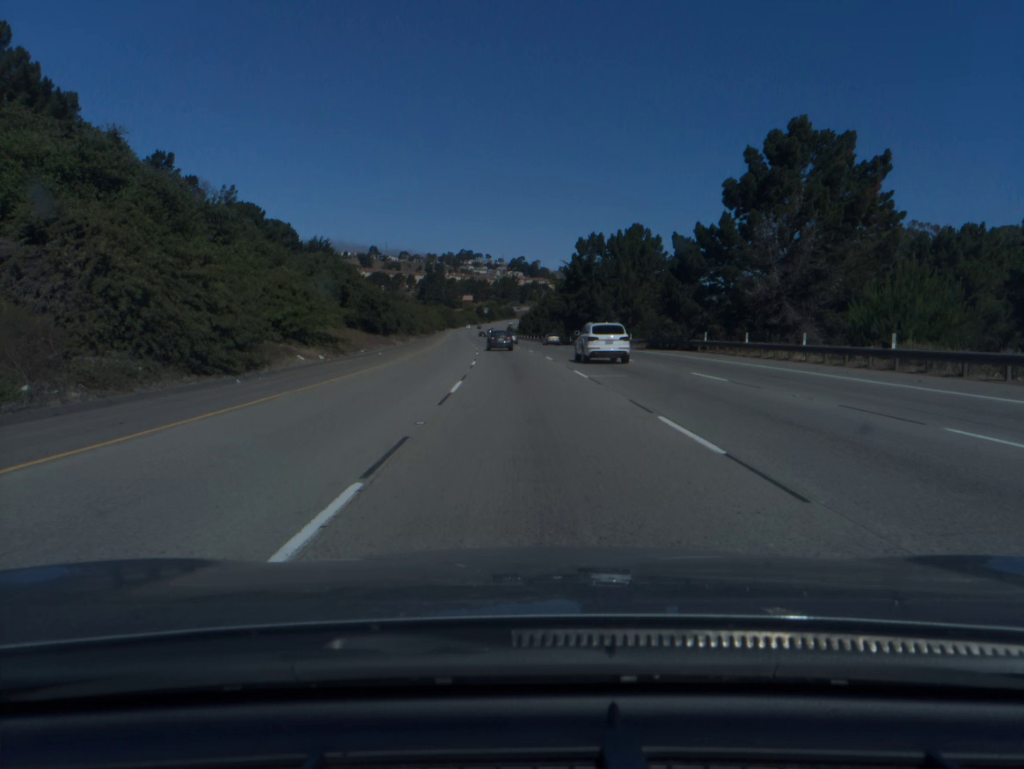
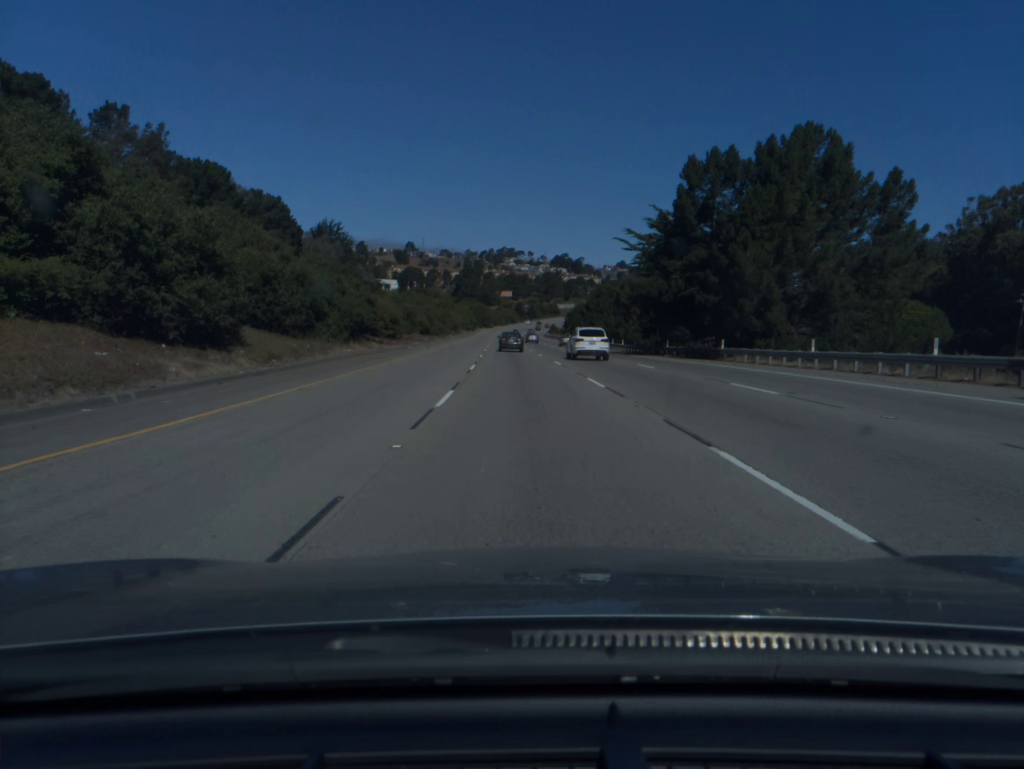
(-1.2, +47.4) m; -3°
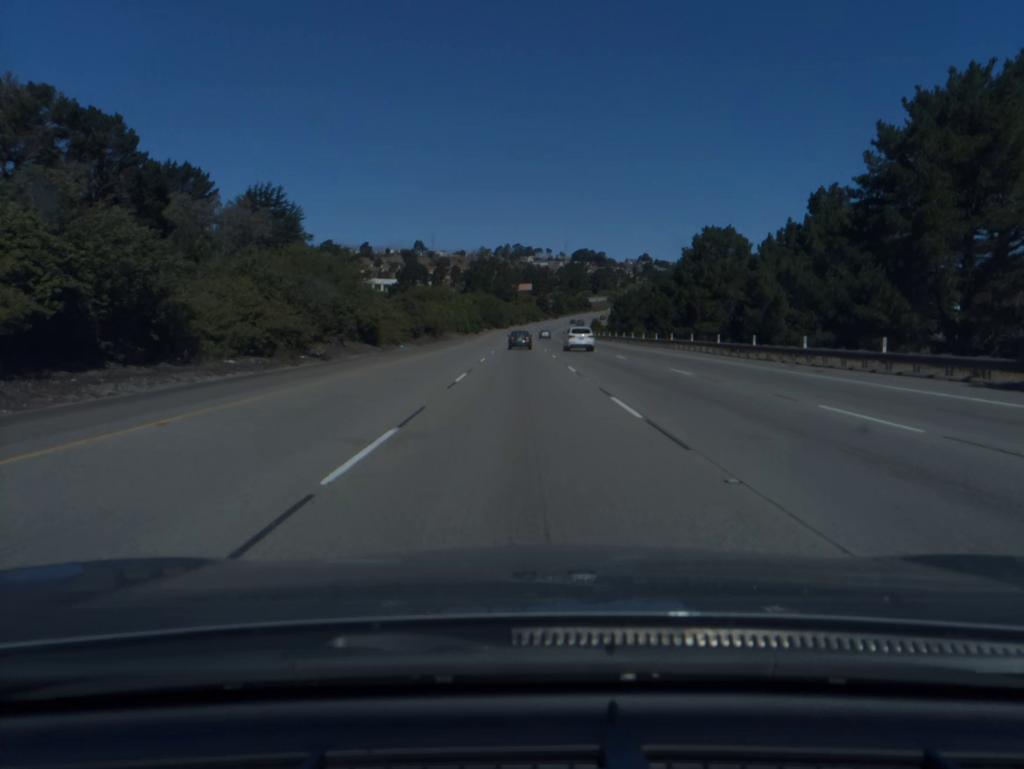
(-1.7, +80.2) m; -1°
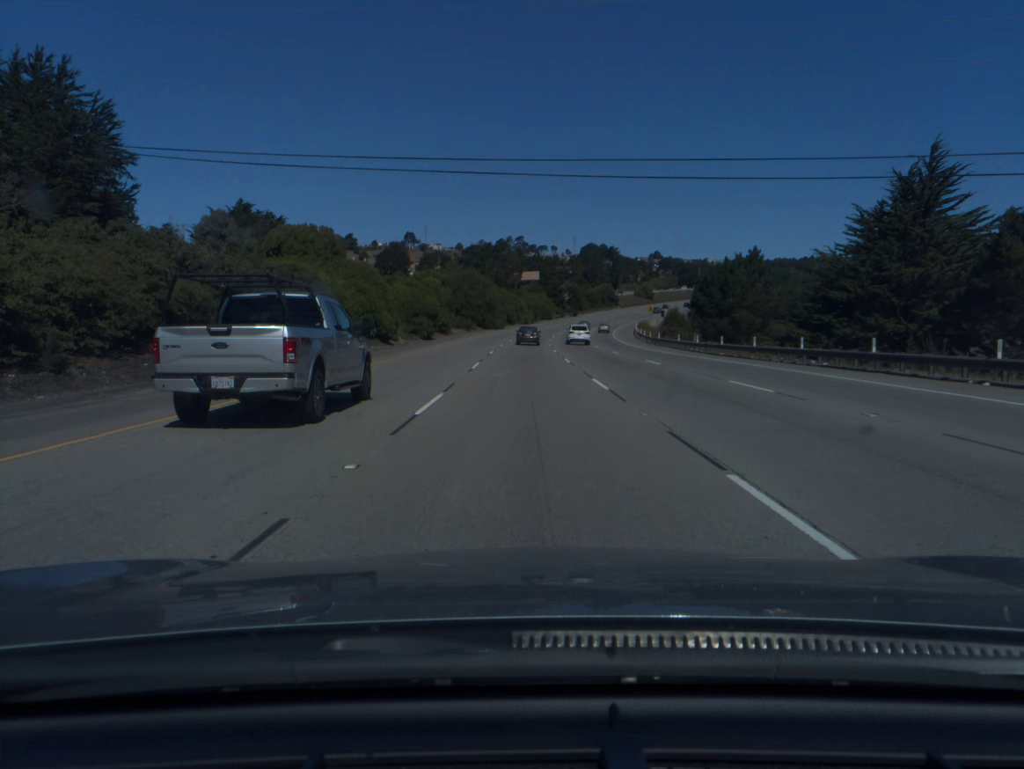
(-0.5, +81.9) m; 0°
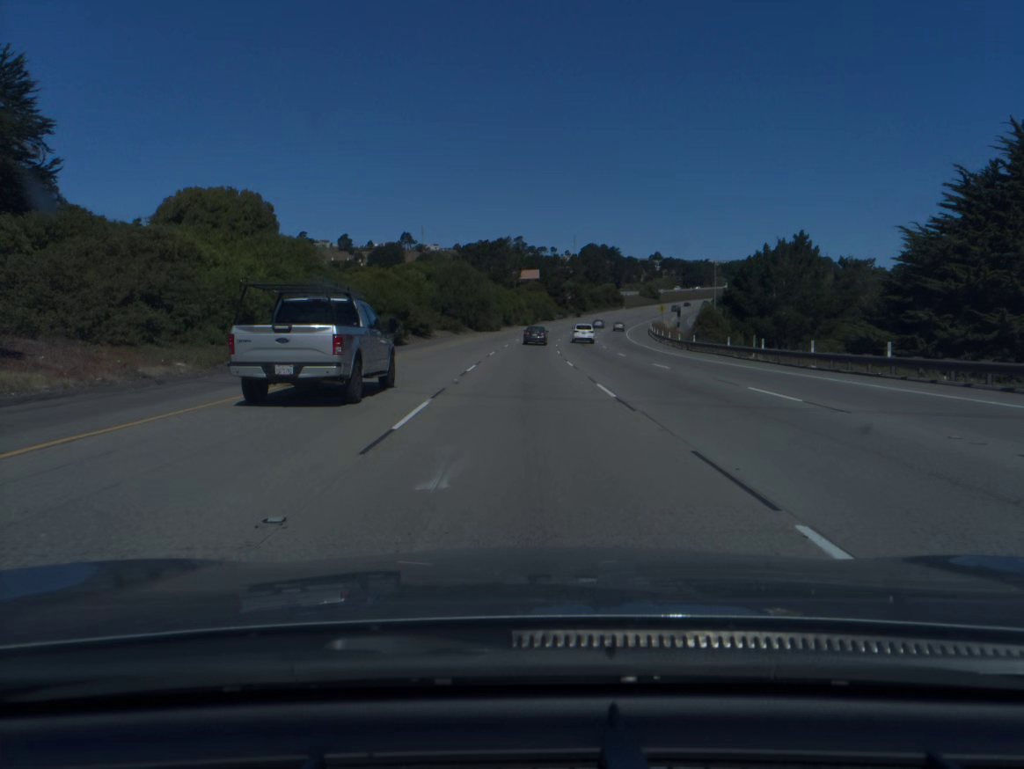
(0.0, +16.5) m; 0°
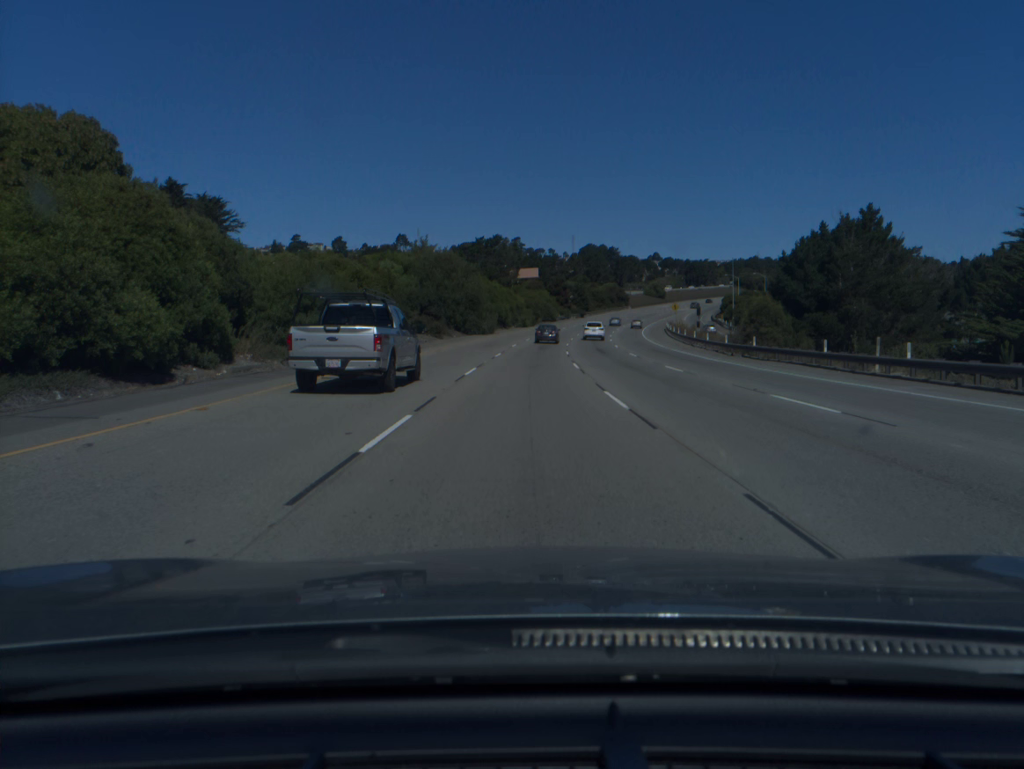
(0.0, +16.6) m; 0°
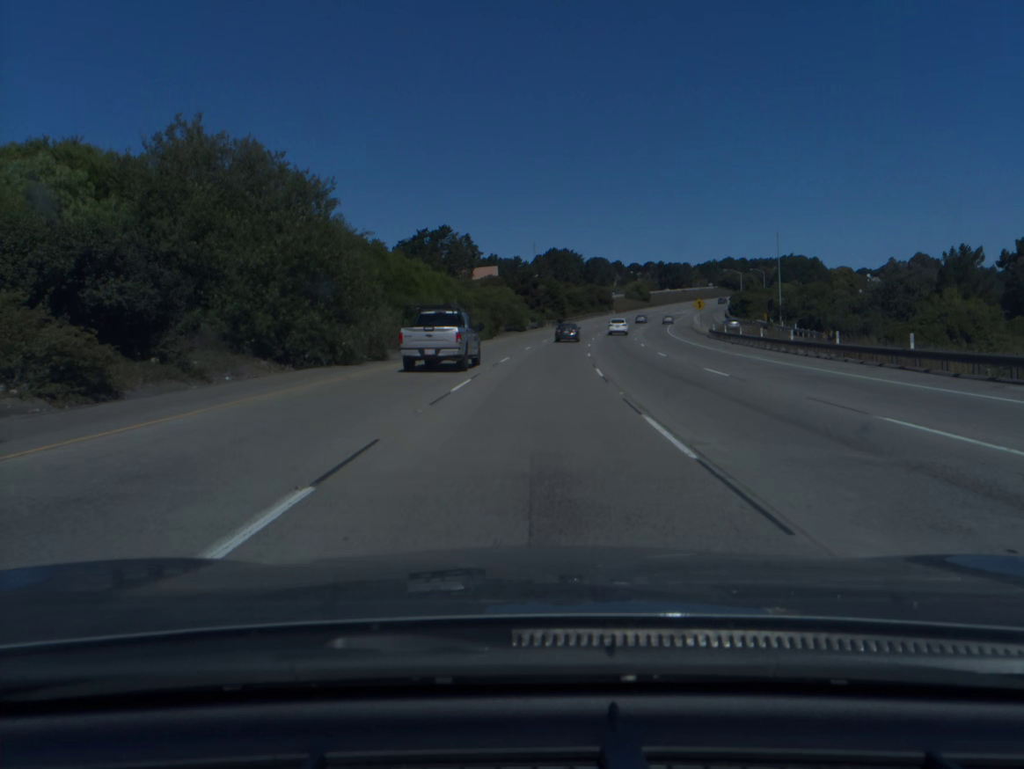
(+0.9, +49.8) m; +3°
